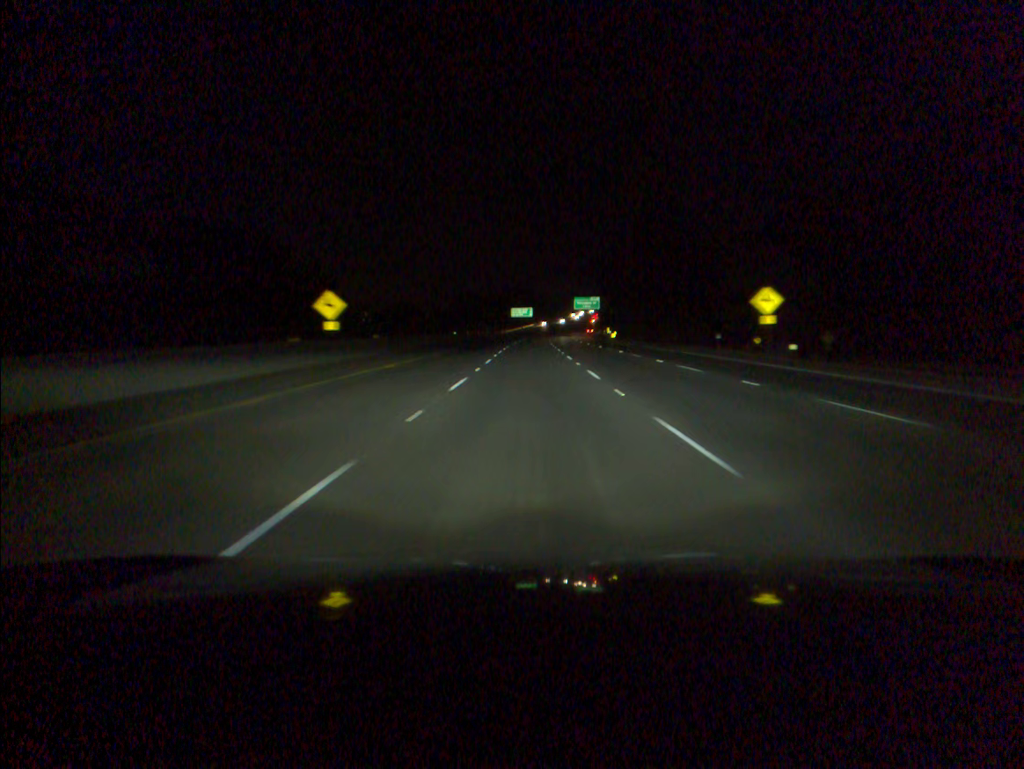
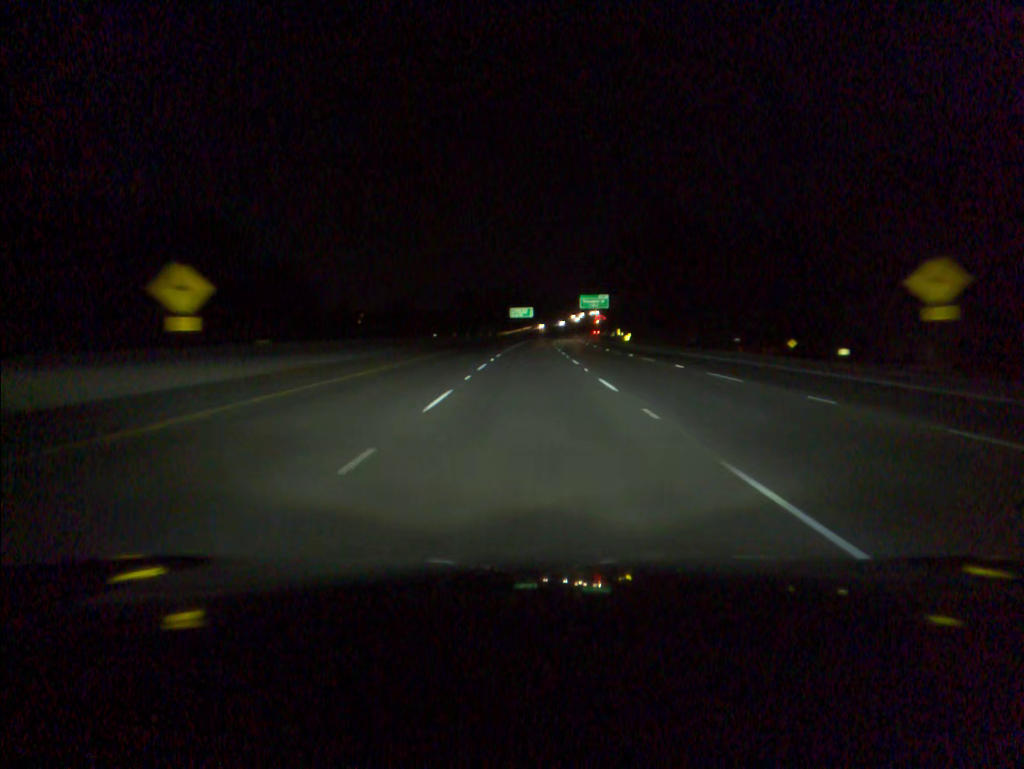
(0.0, +19.1) m; 0°
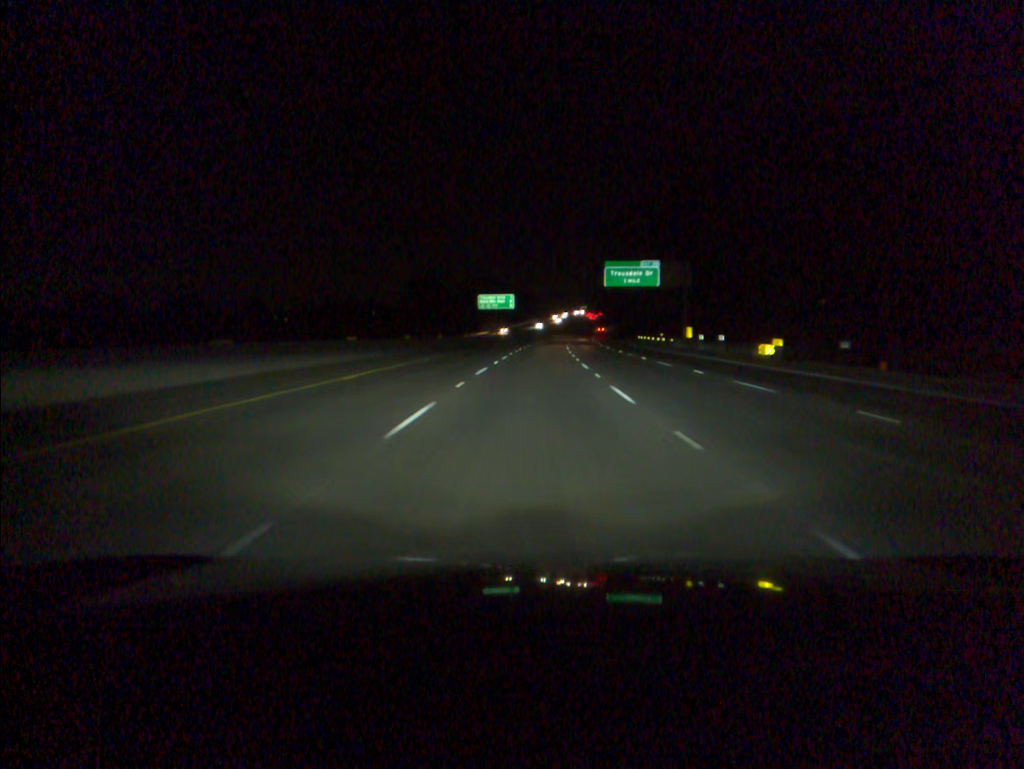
(+0.5, +75.7) m; +1°
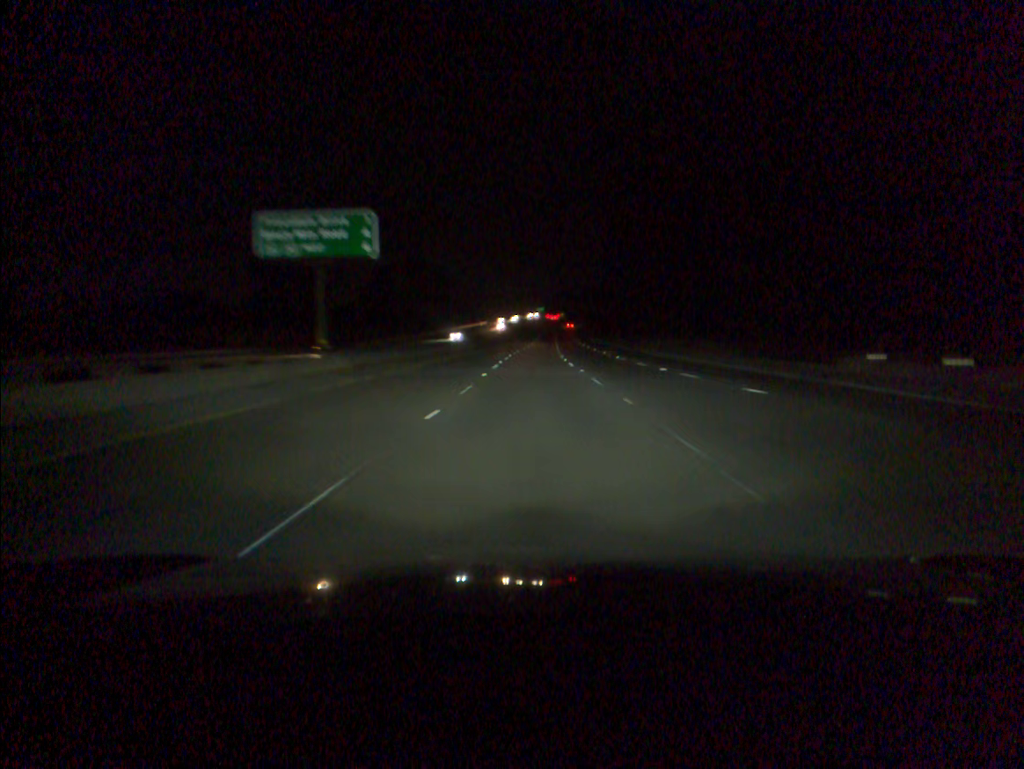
(+2.8, +94.8) m; +3°
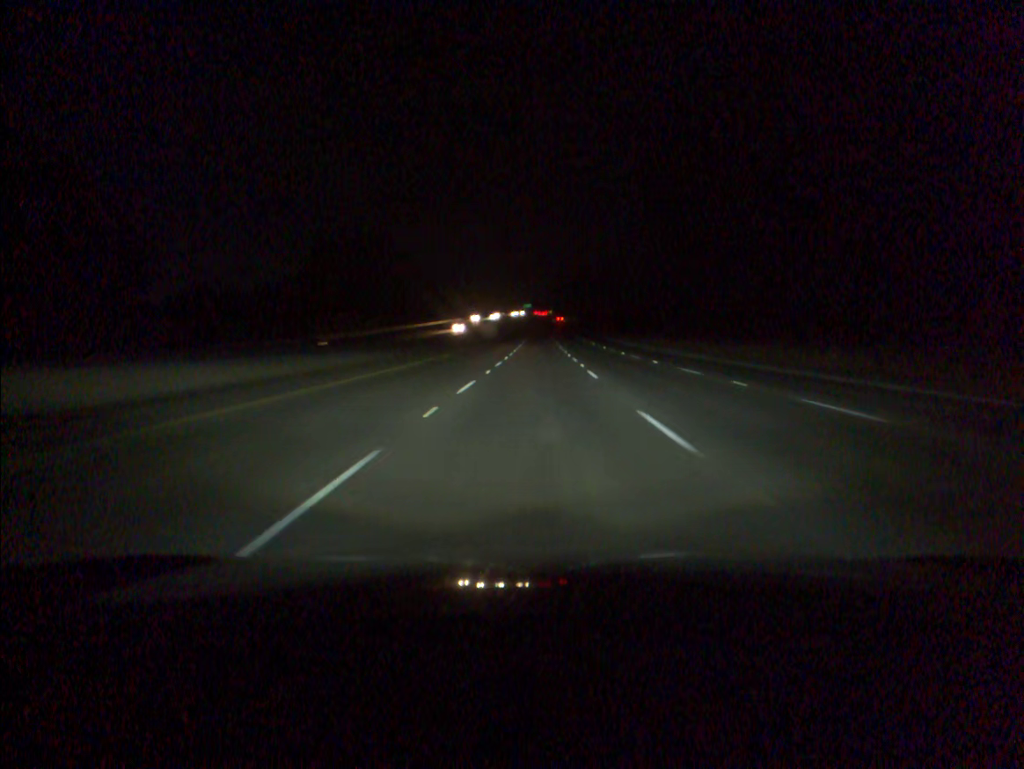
(+0.5, +57.1) m; +1°
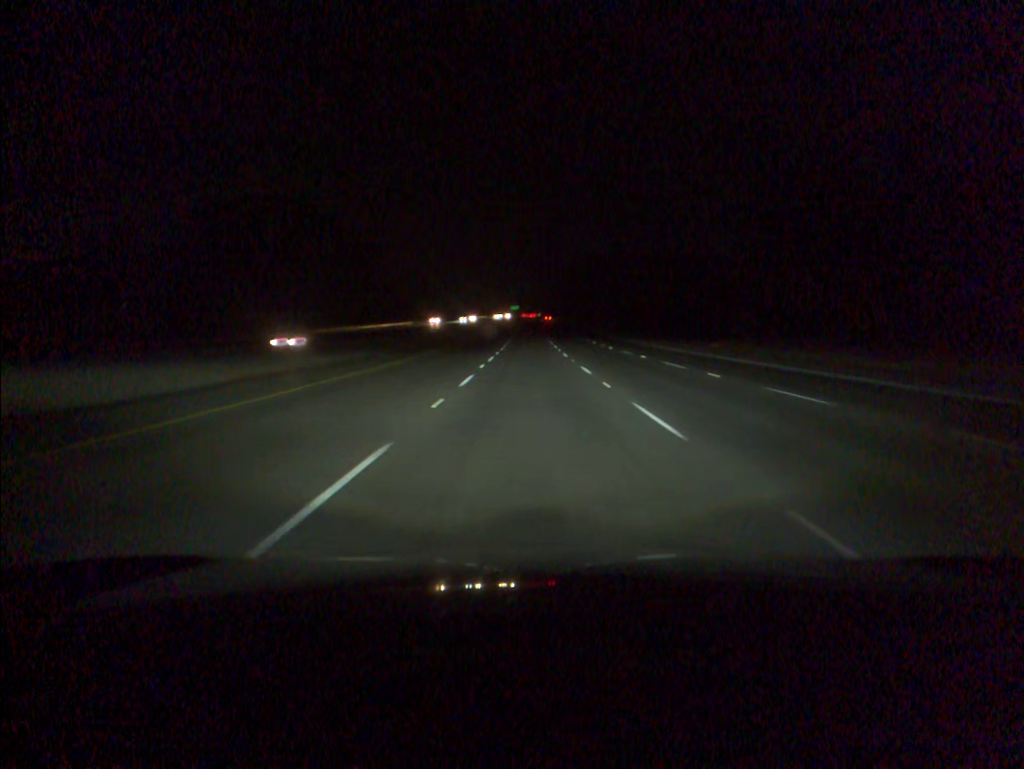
(+0.7, +57.1) m; +1°
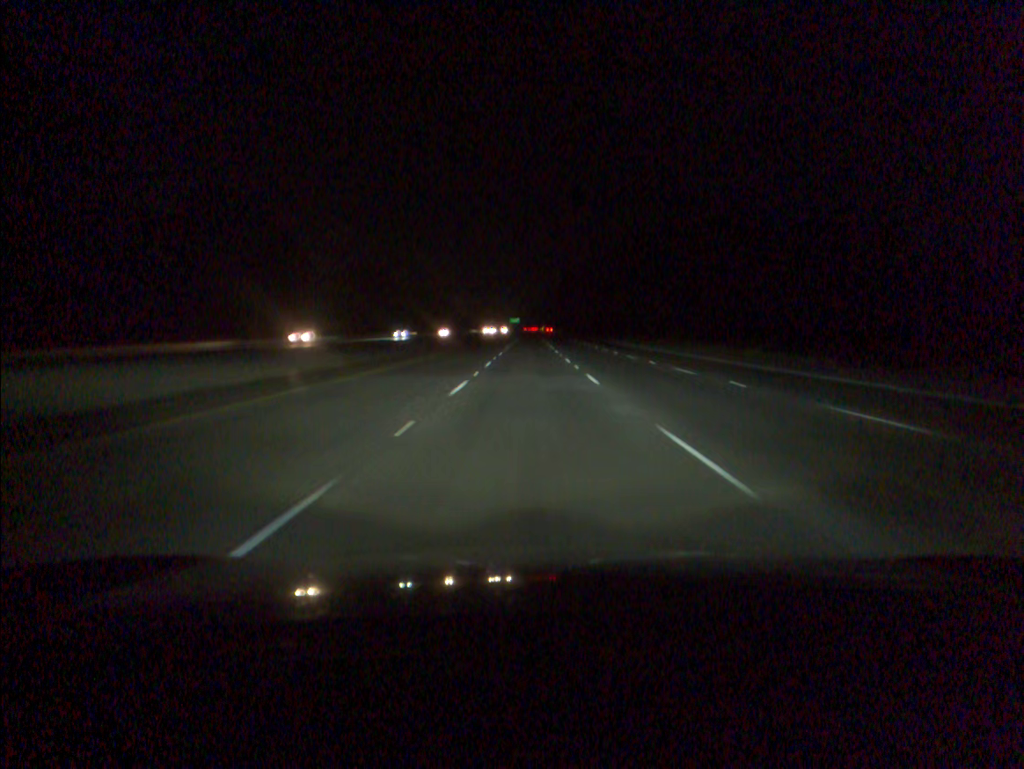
(-0.1, +76.0) m; 0°
